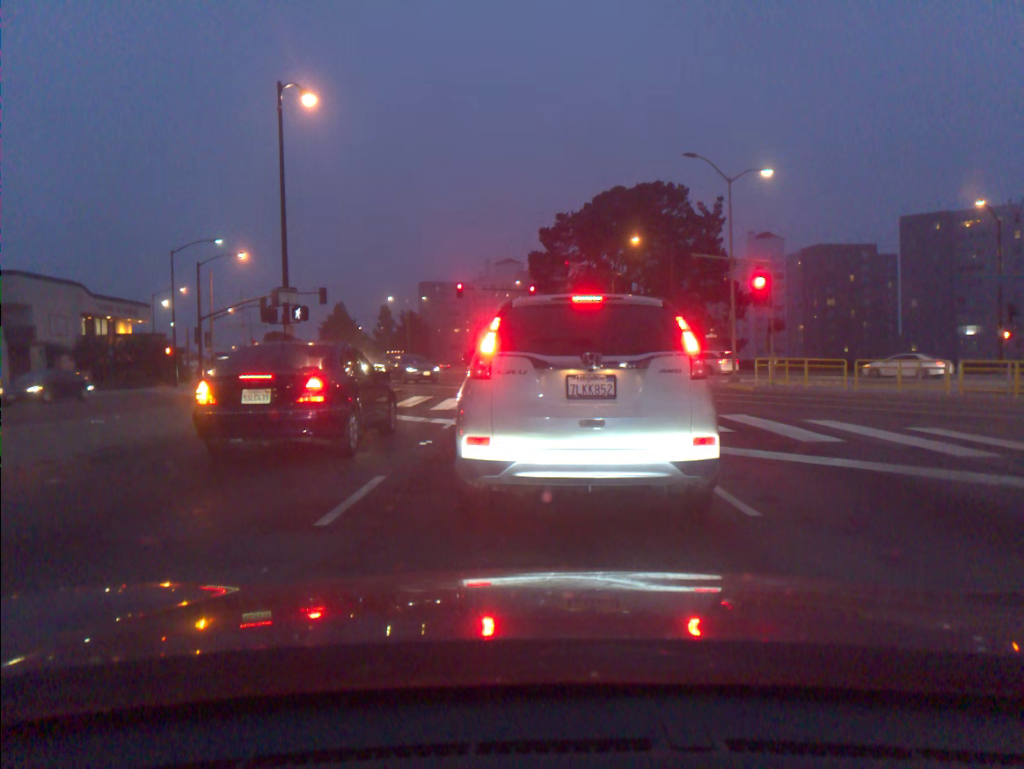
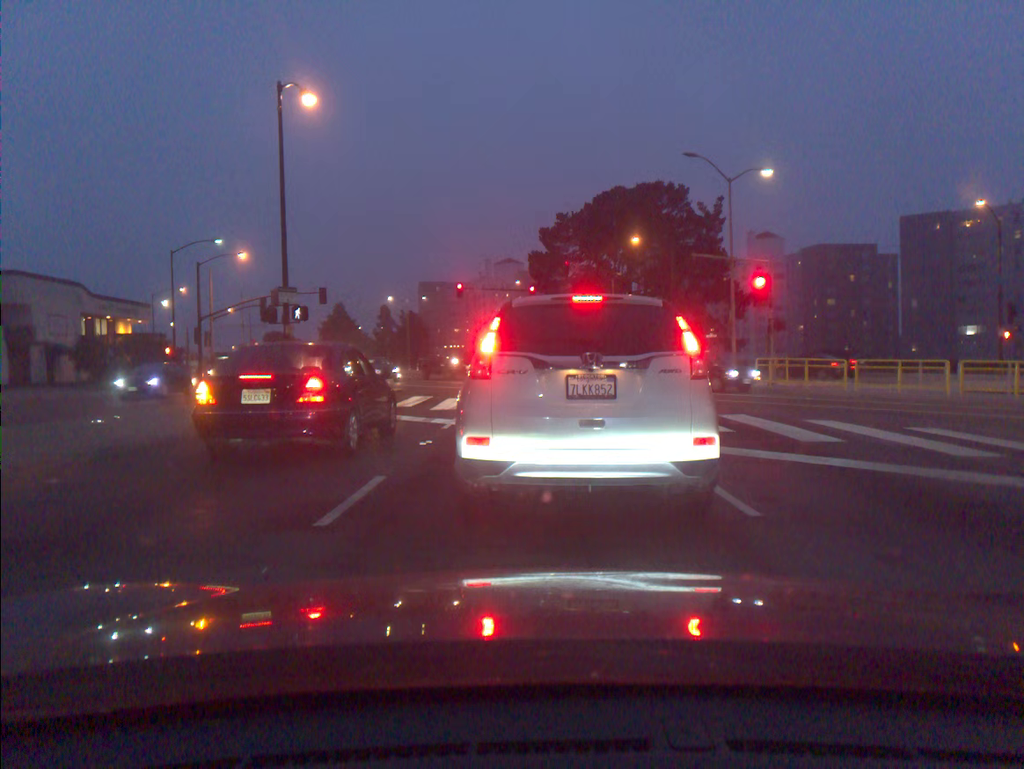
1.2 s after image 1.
(0.0, 0.0) m; 0°
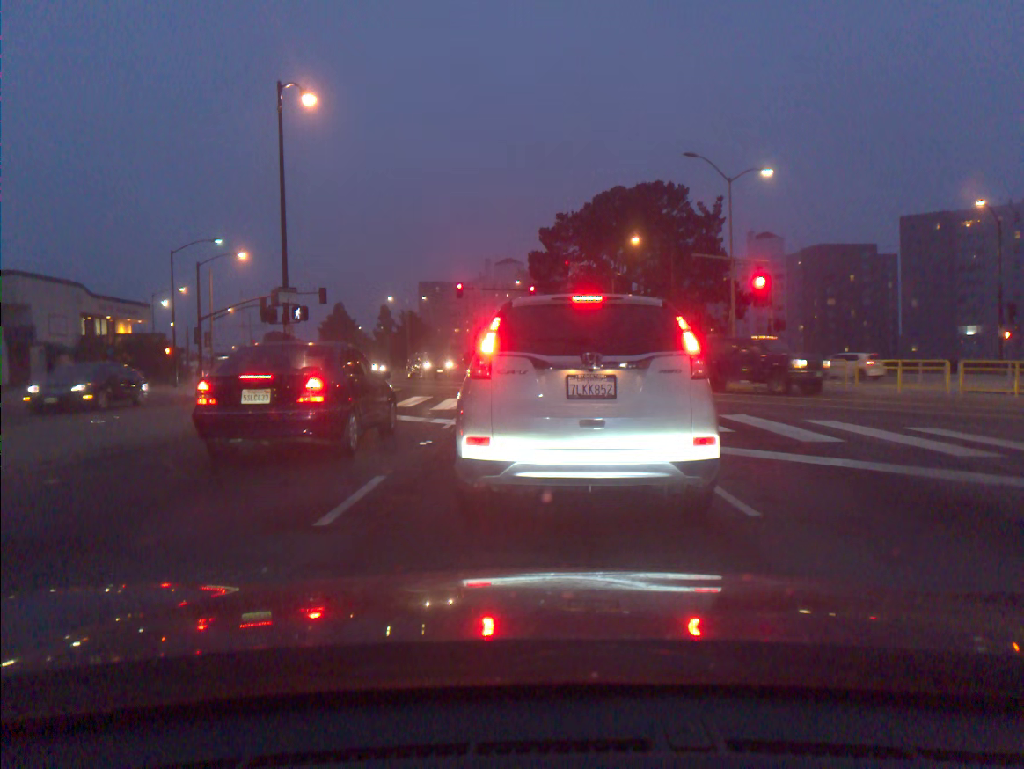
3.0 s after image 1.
(0.0, 0.0) m; 0°
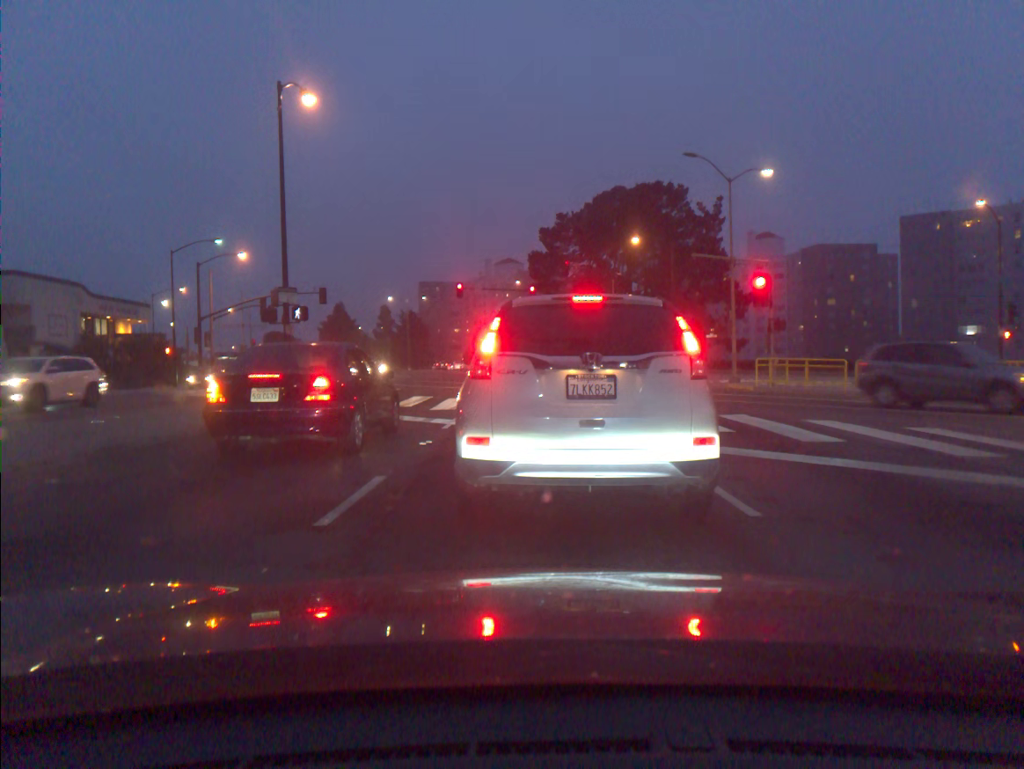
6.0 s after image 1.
(0.0, 0.0) m; 0°
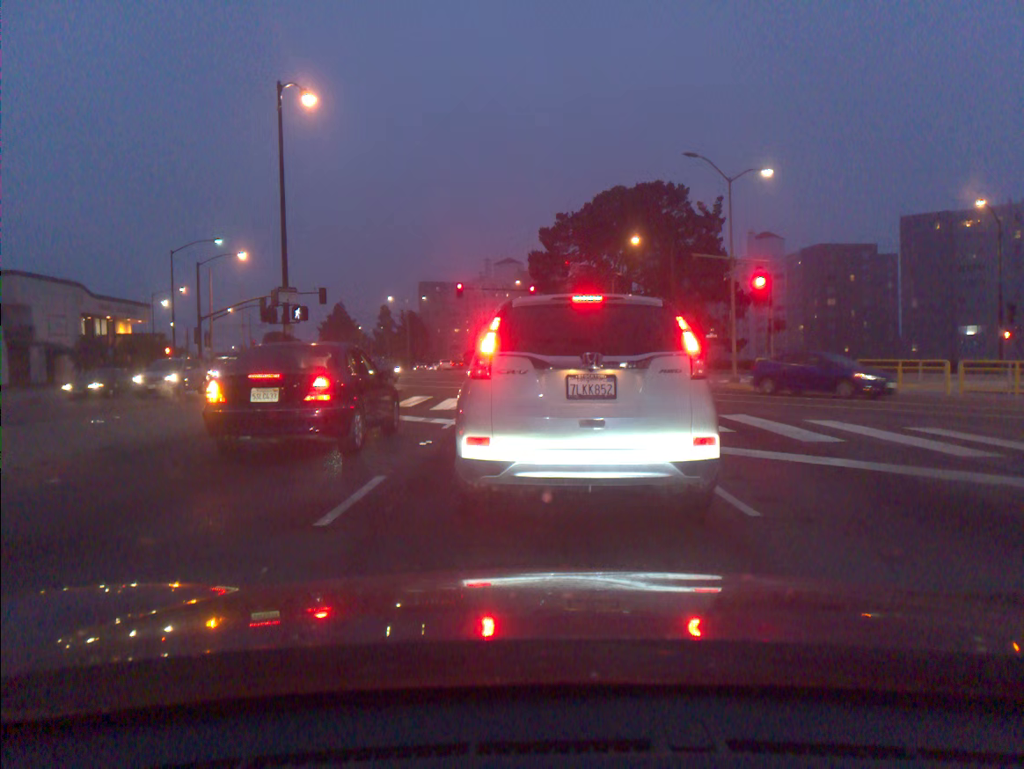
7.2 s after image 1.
(0.0, 0.0) m; 0°
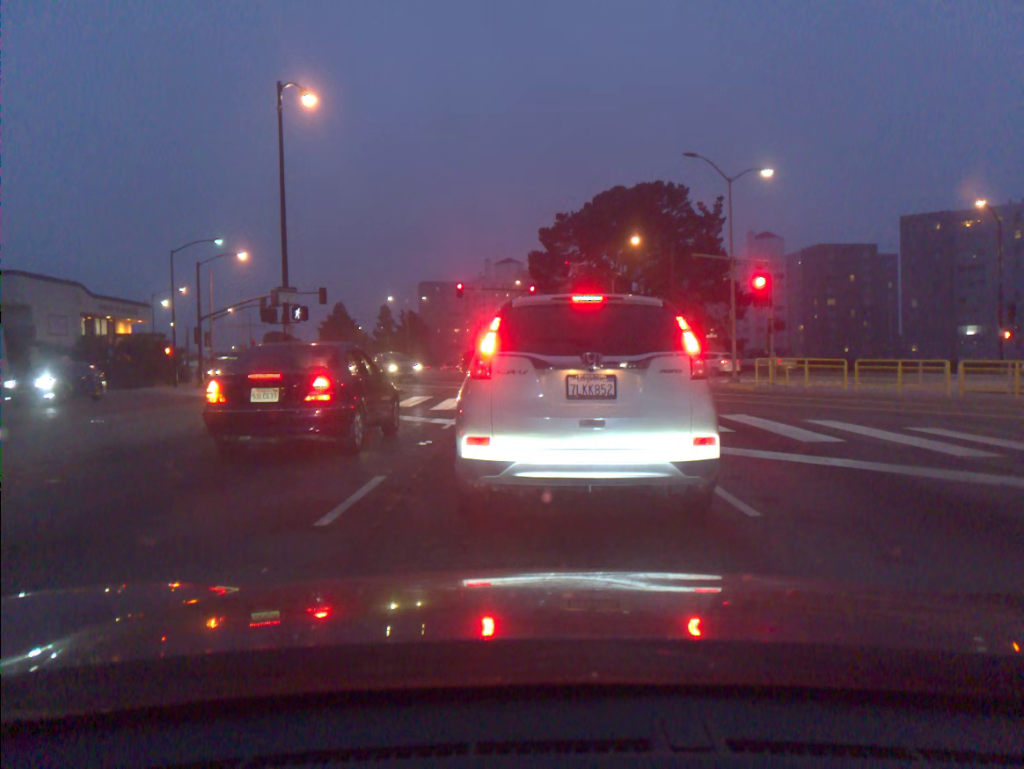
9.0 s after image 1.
(0.0, 0.0) m; 0°
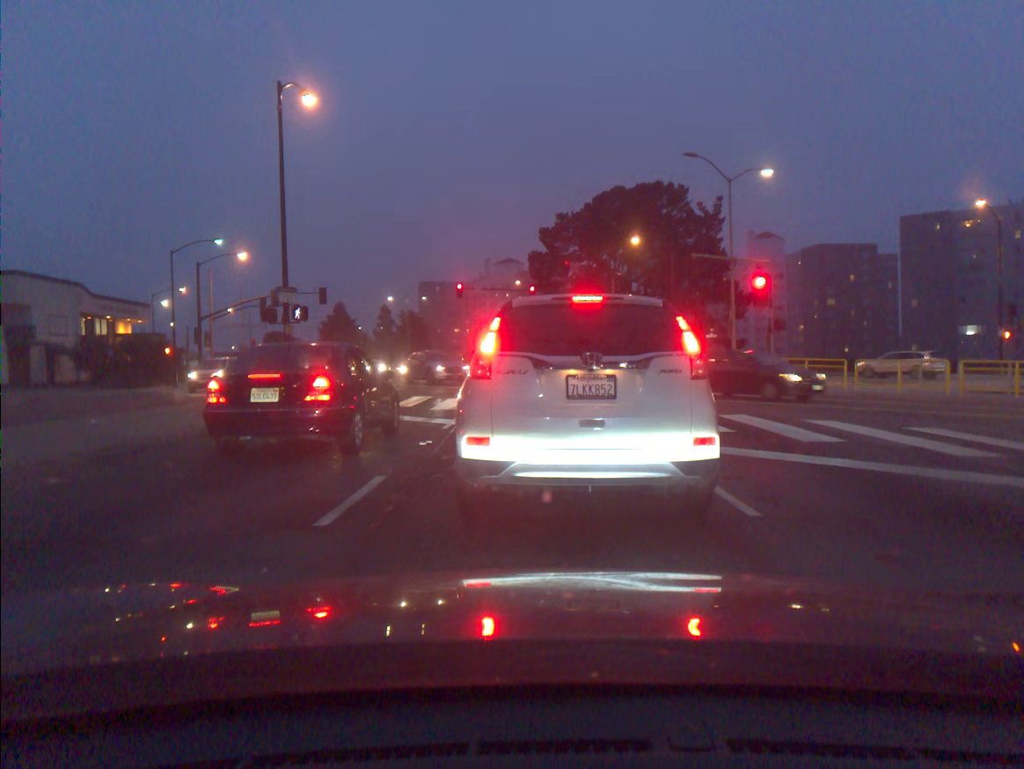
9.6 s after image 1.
(0.0, 0.0) m; 0°
